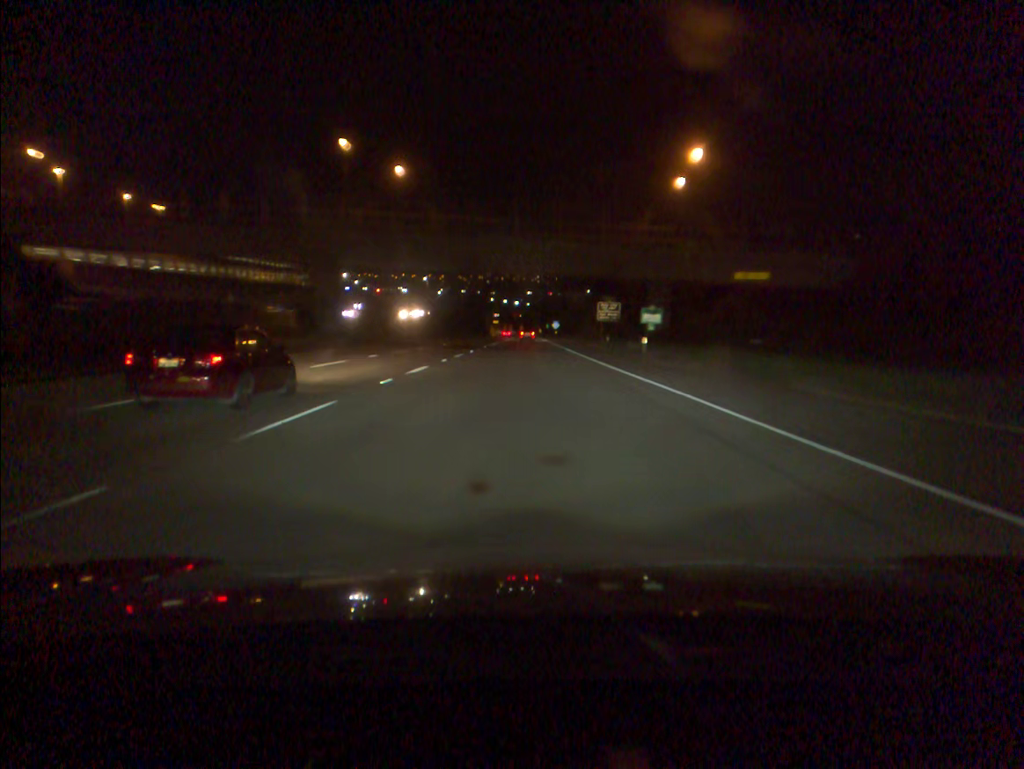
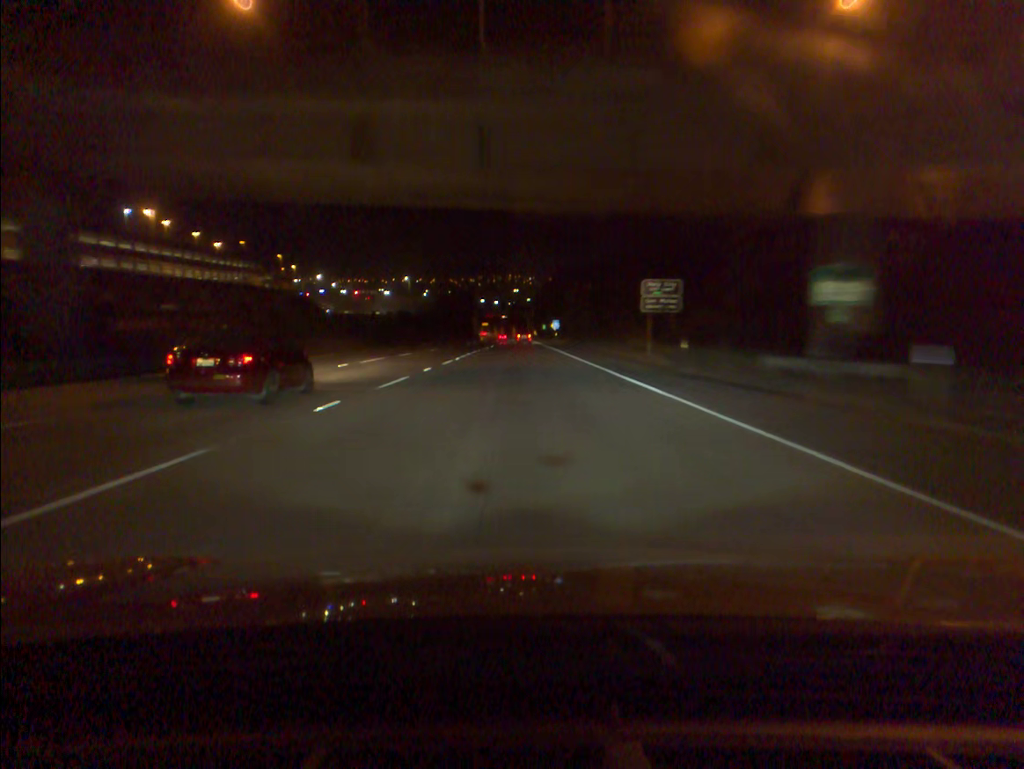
(+0.2, +35.0) m; +1°
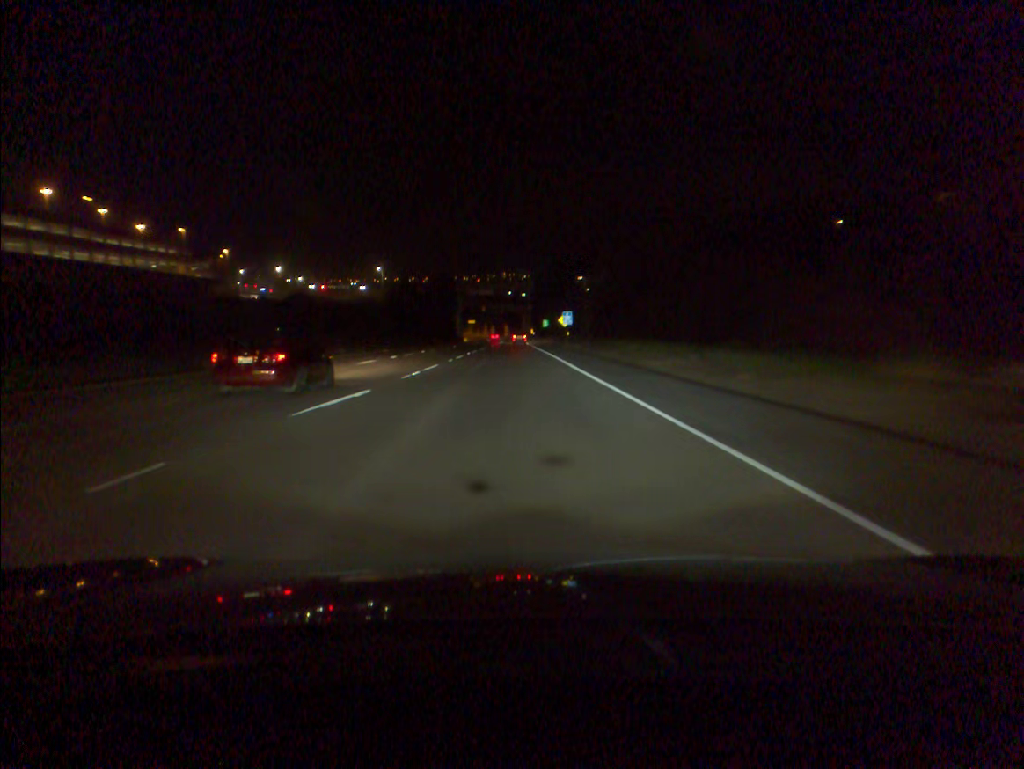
(+0.2, +52.7) m; 0°
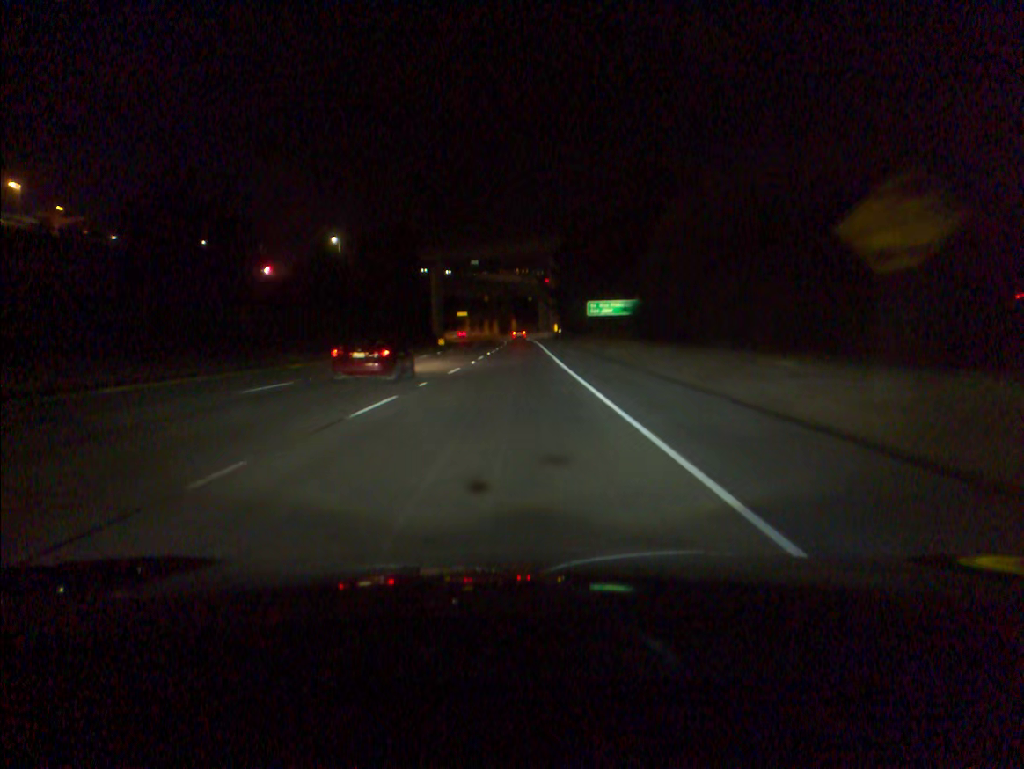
(-0.9, +87.4) m; -1°
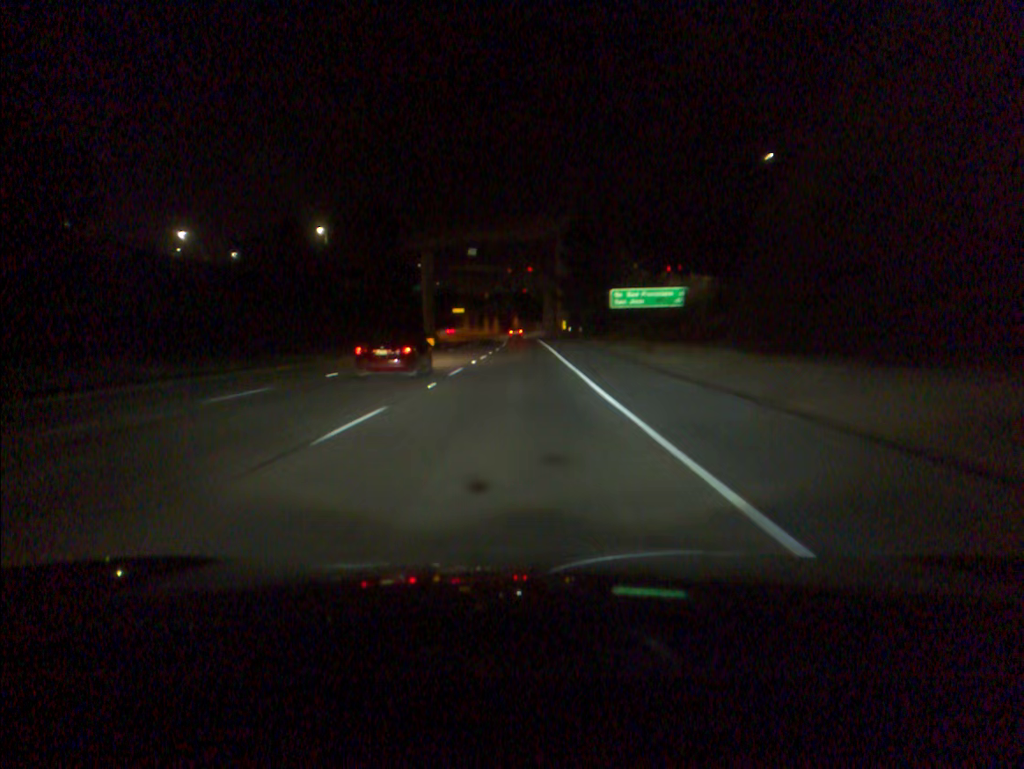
(0.0, +17.5) m; 0°
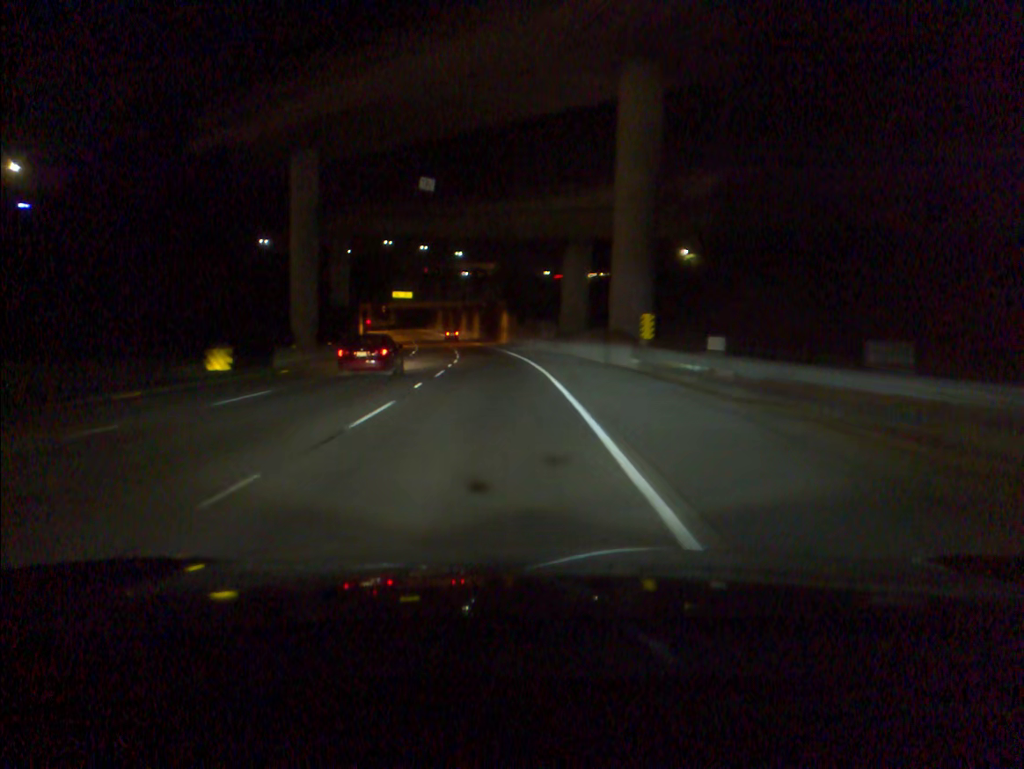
(+0.4, +70.1) m; 0°
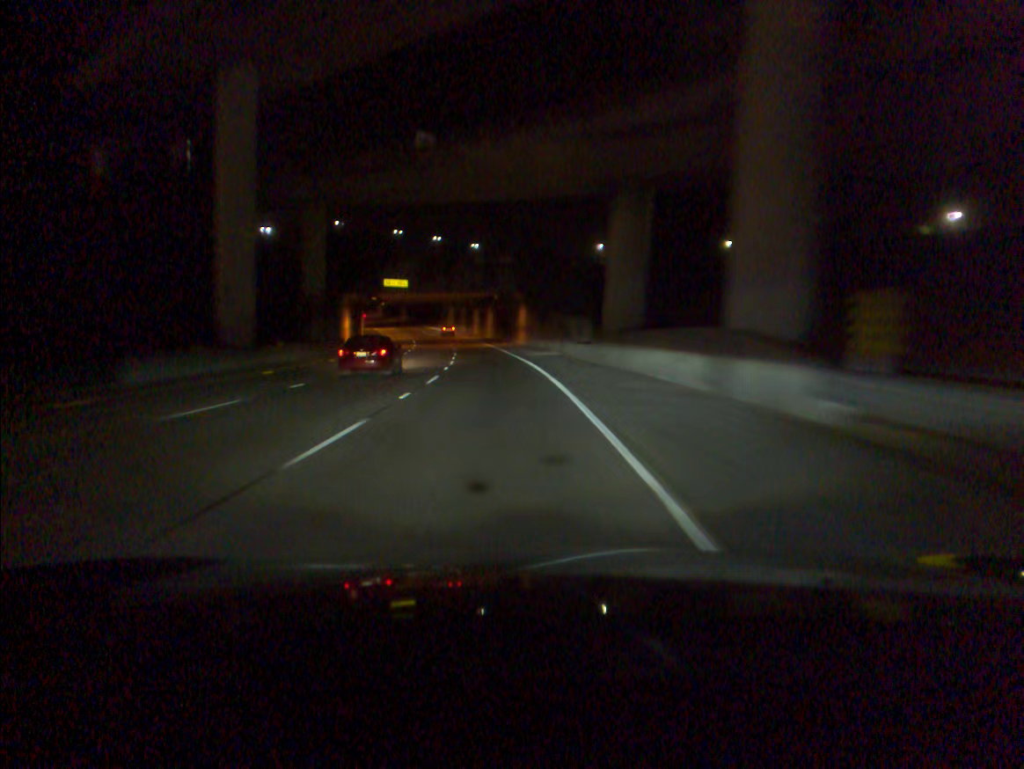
(-0.2, +17.4) m; -1°
